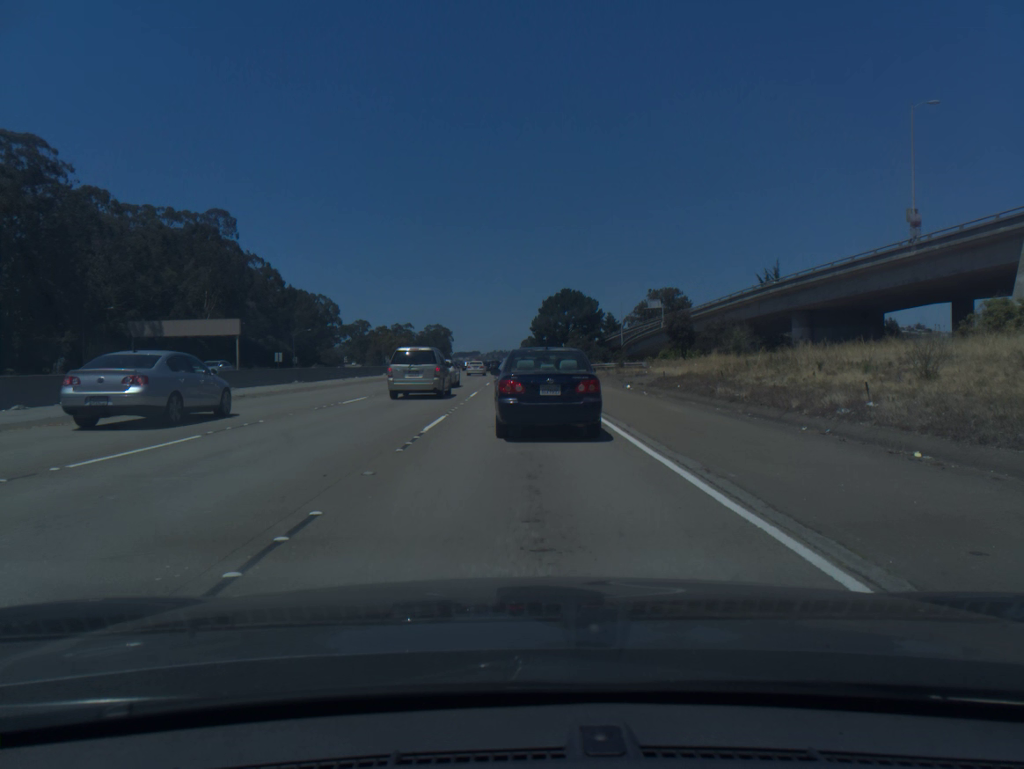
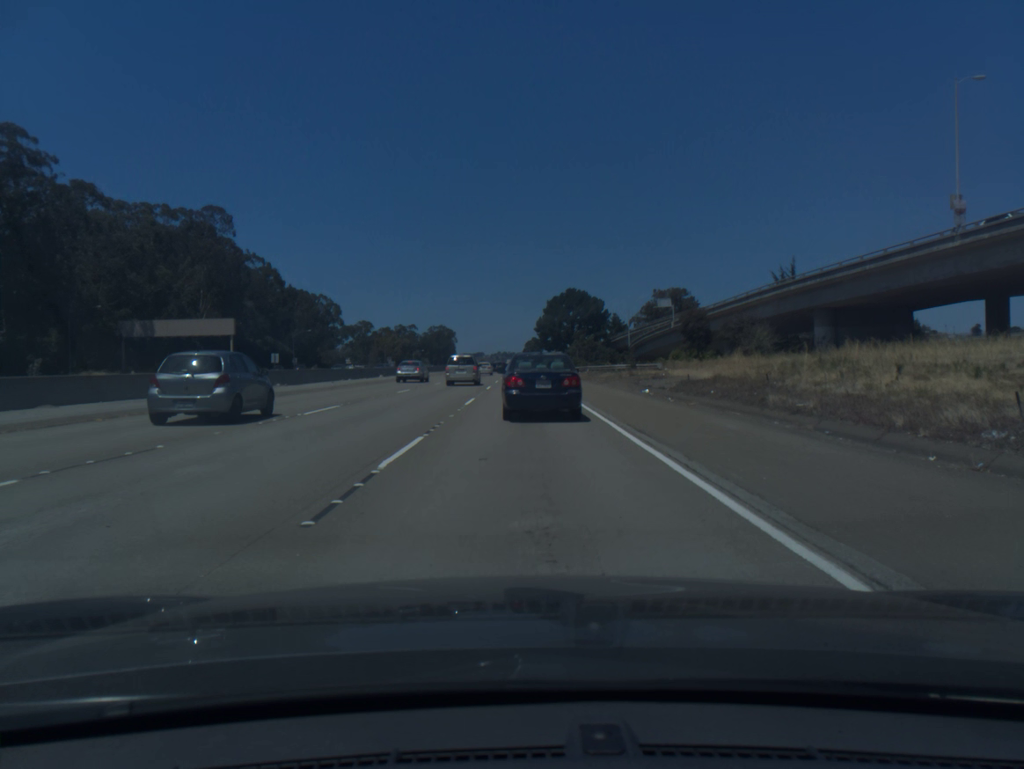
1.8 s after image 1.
(-0.1, +5.1) m; -1°
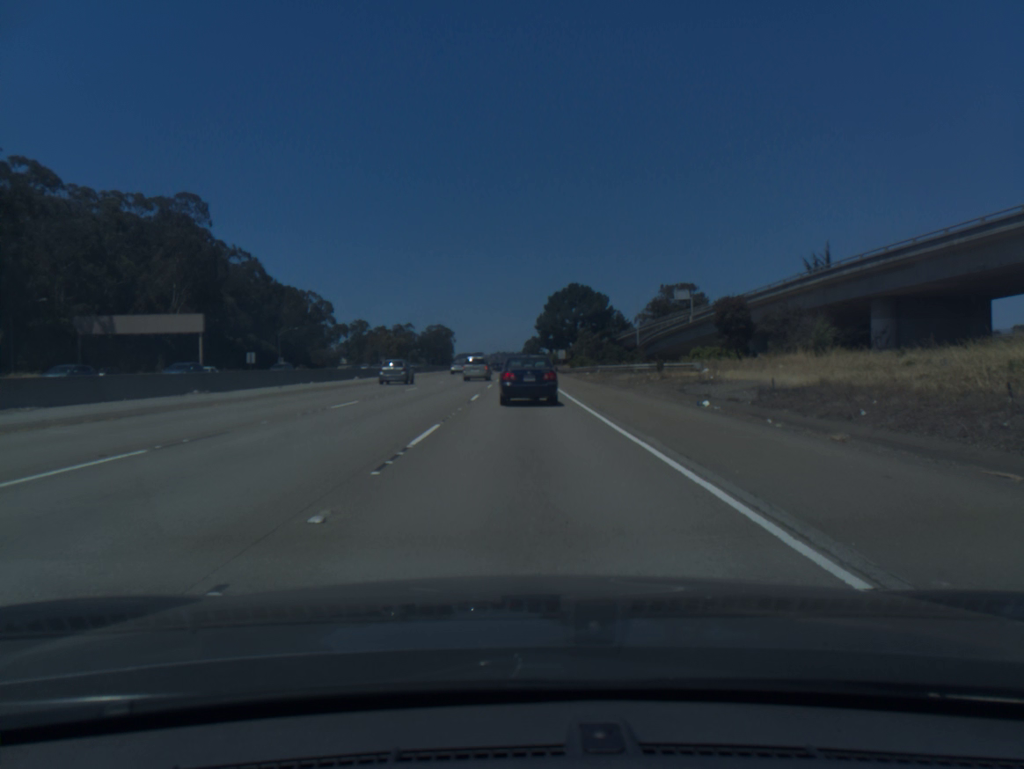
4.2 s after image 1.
(+0.1, +11.7) m; +1°
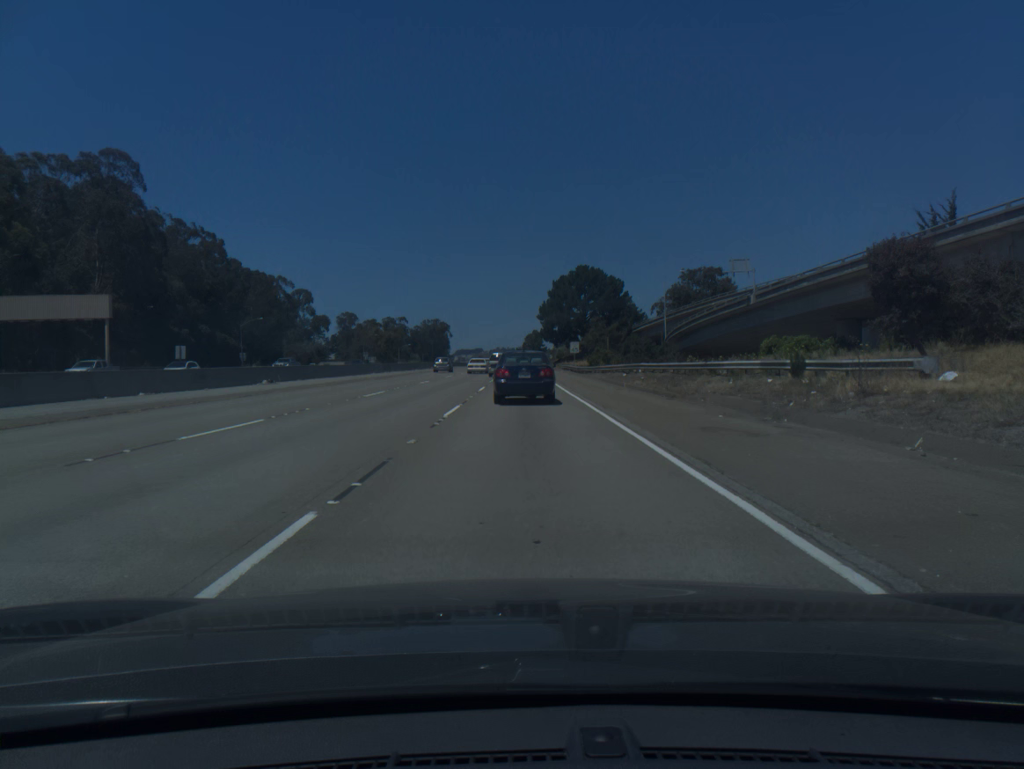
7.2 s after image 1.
(-0.1, +23.5) m; 0°
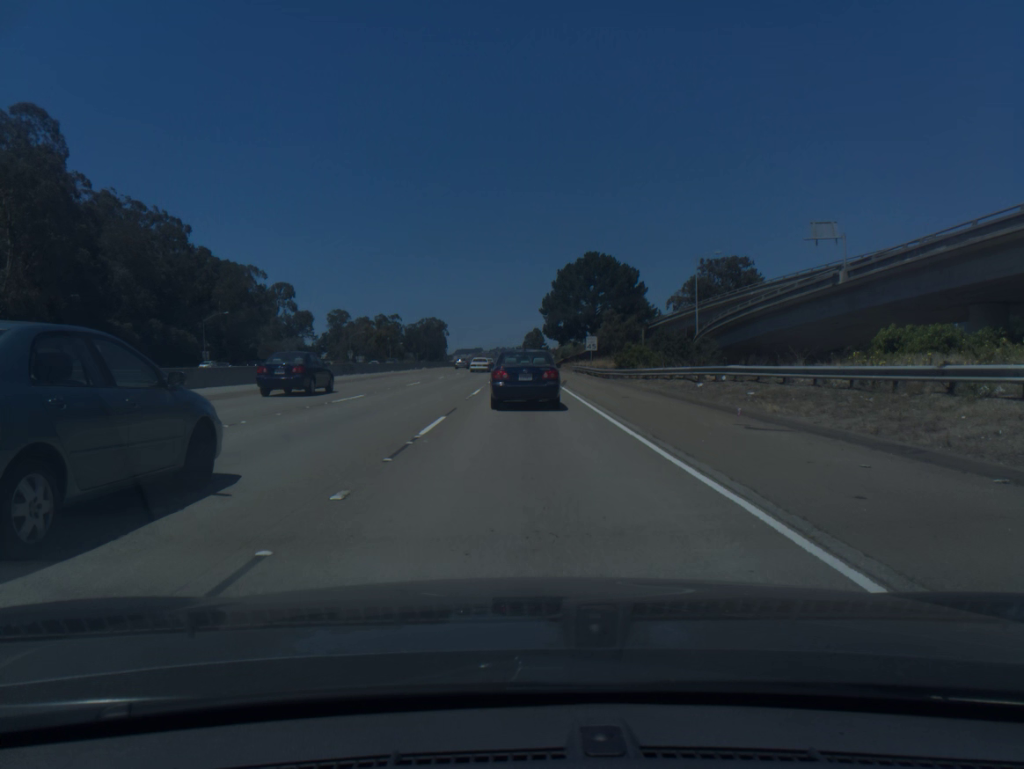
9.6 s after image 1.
(0.0, +19.0) m; 0°
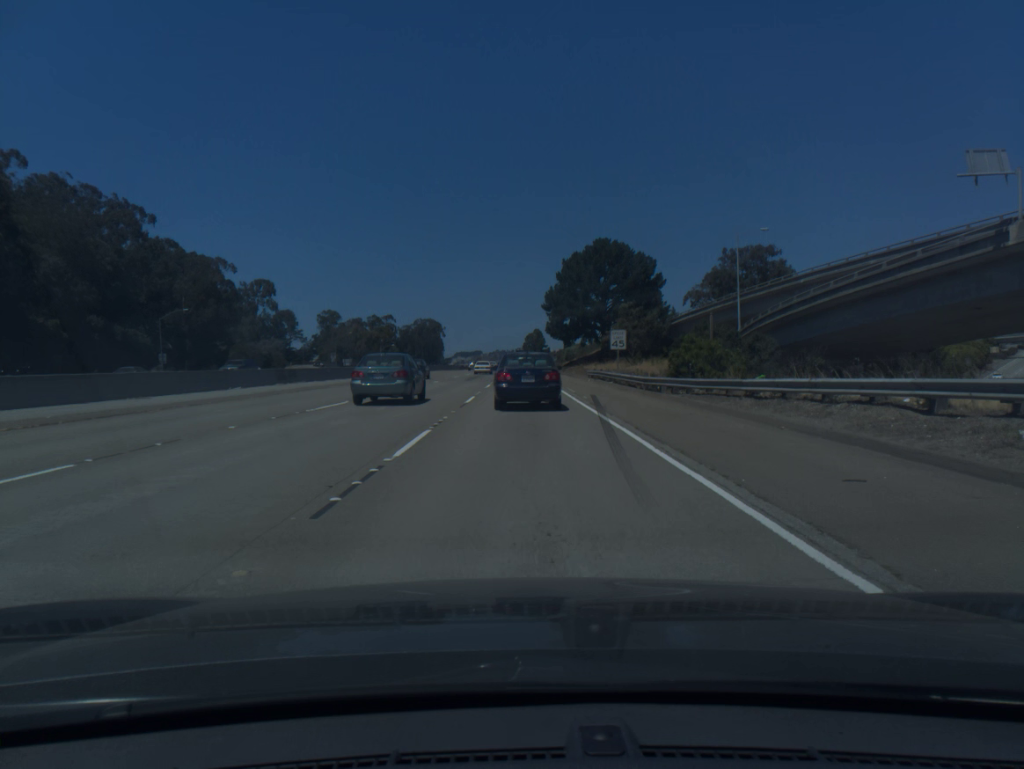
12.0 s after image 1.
(0.0, +17.2) m; 0°
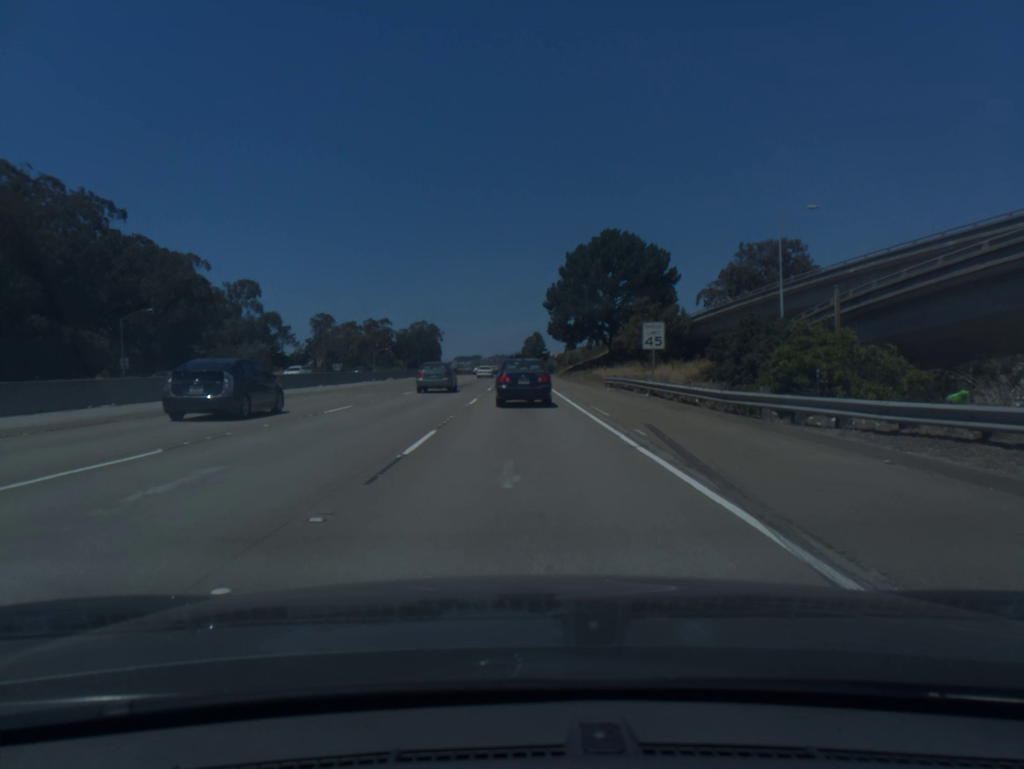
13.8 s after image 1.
(0.0, +12.7) m; 0°
